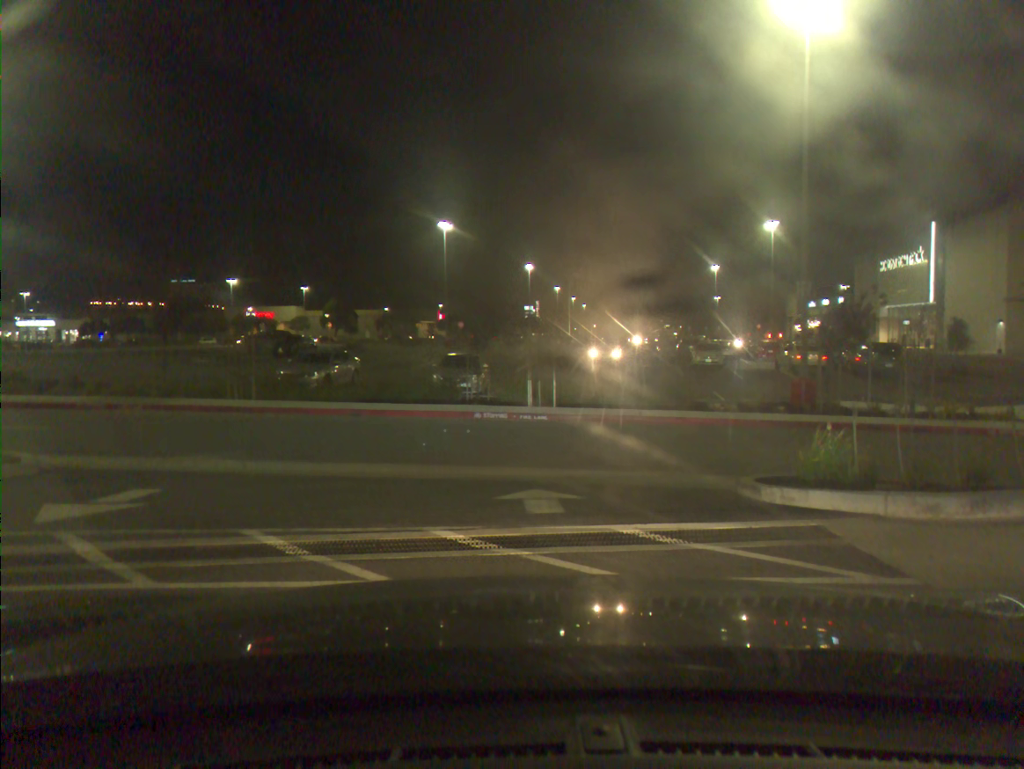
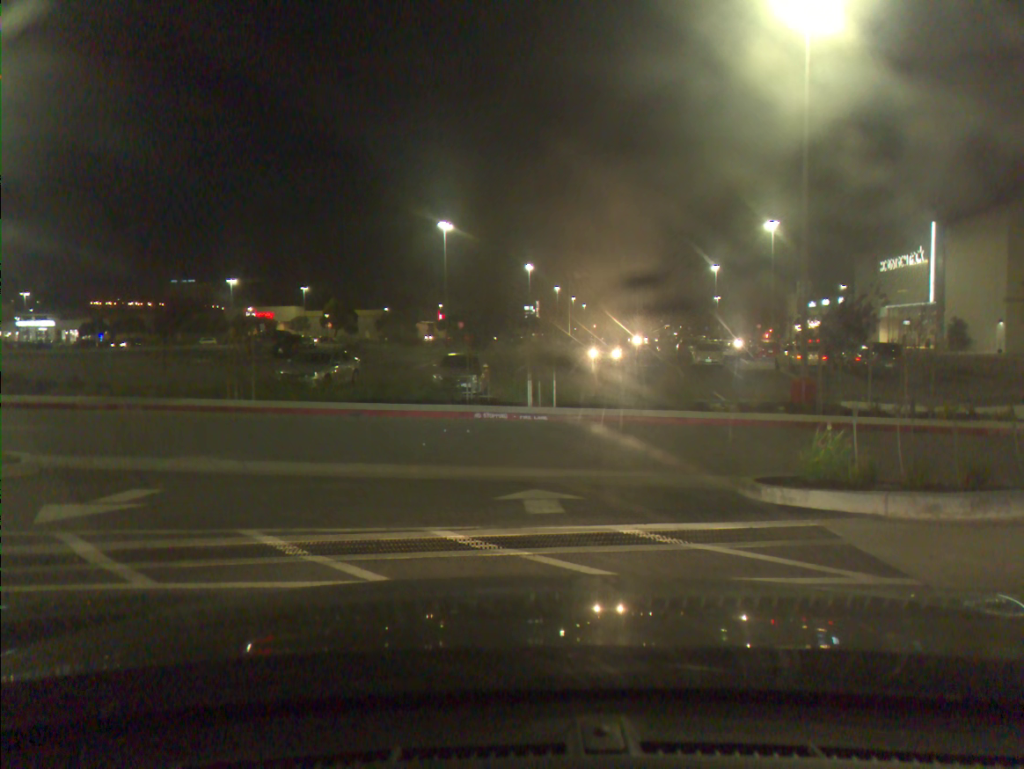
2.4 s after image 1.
(0.0, 0.0) m; 0°
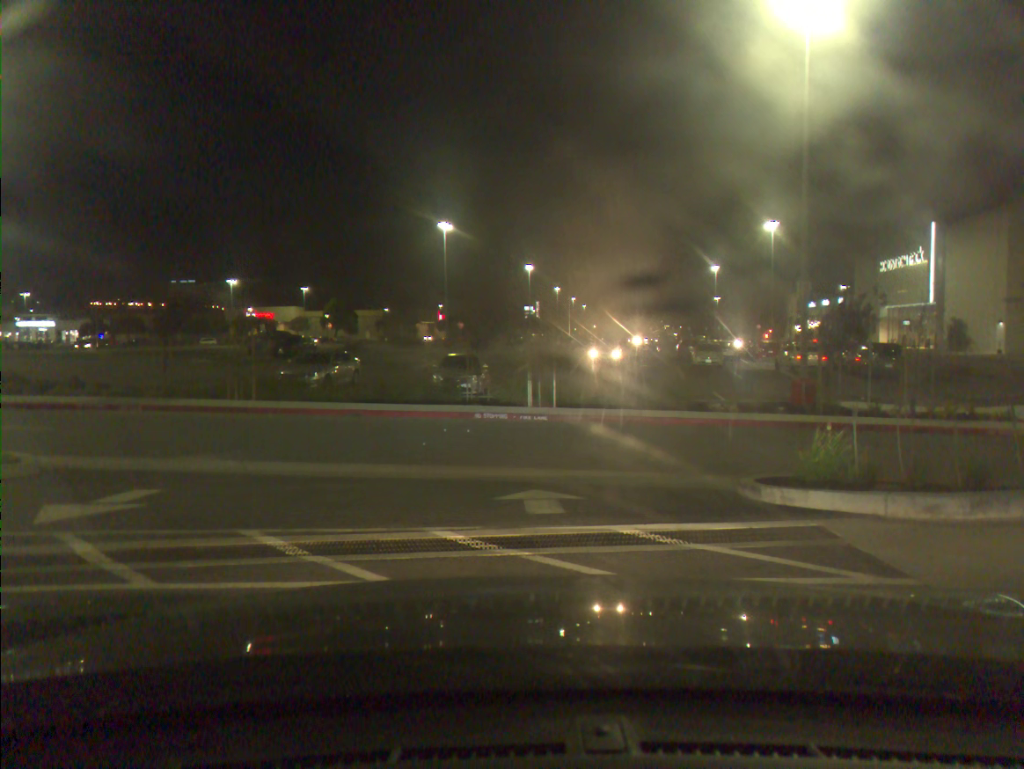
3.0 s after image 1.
(0.0, 0.0) m; 0°
